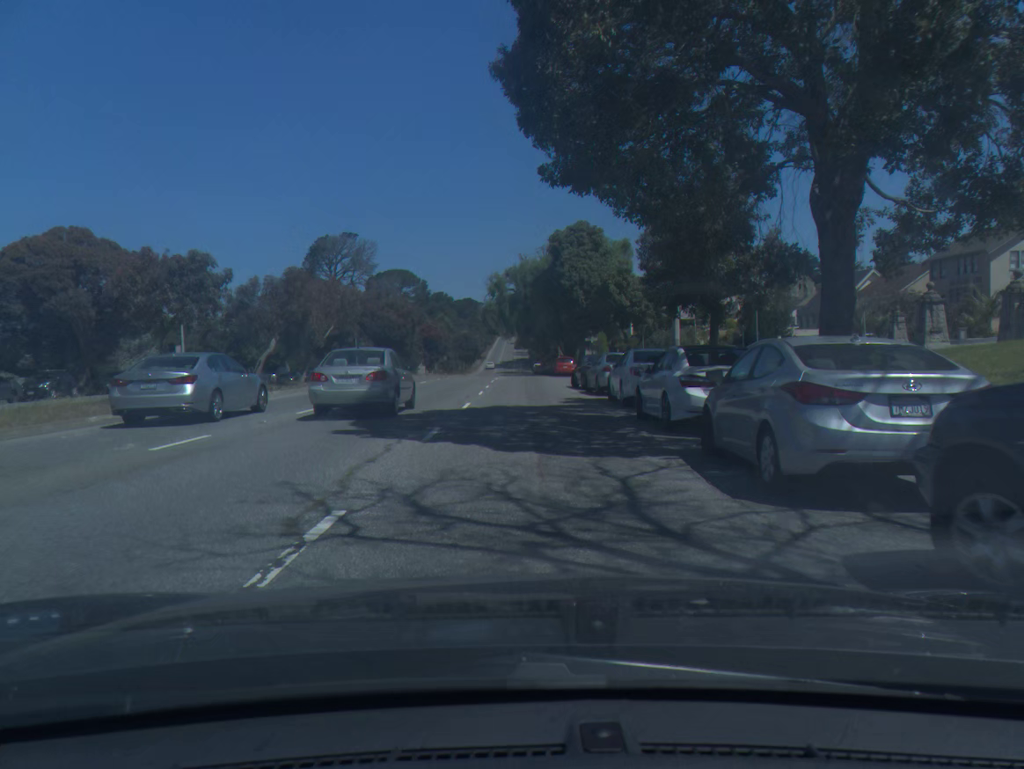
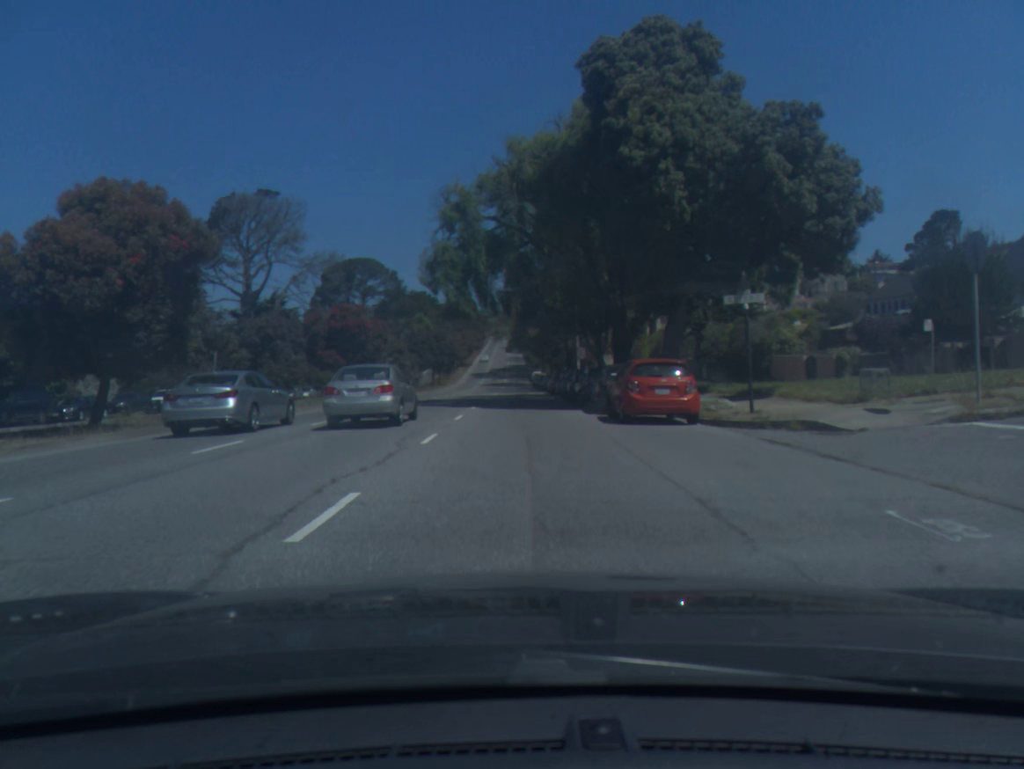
(+0.1, +41.4) m; 0°
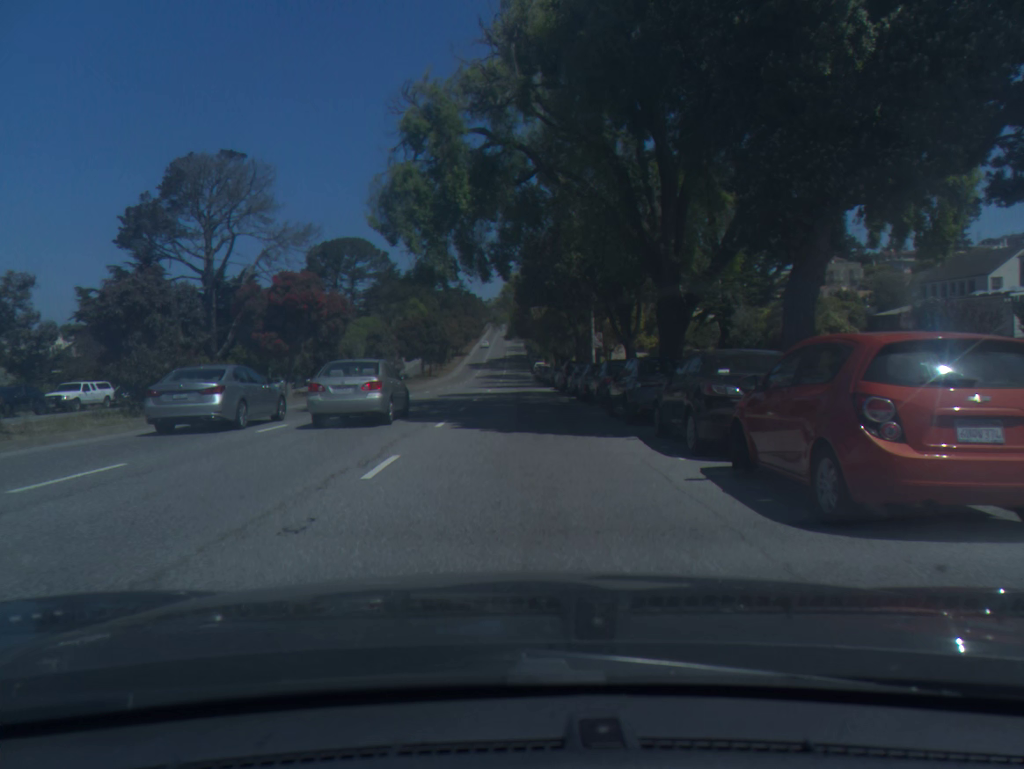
(0.0, +11.8) m; 0°
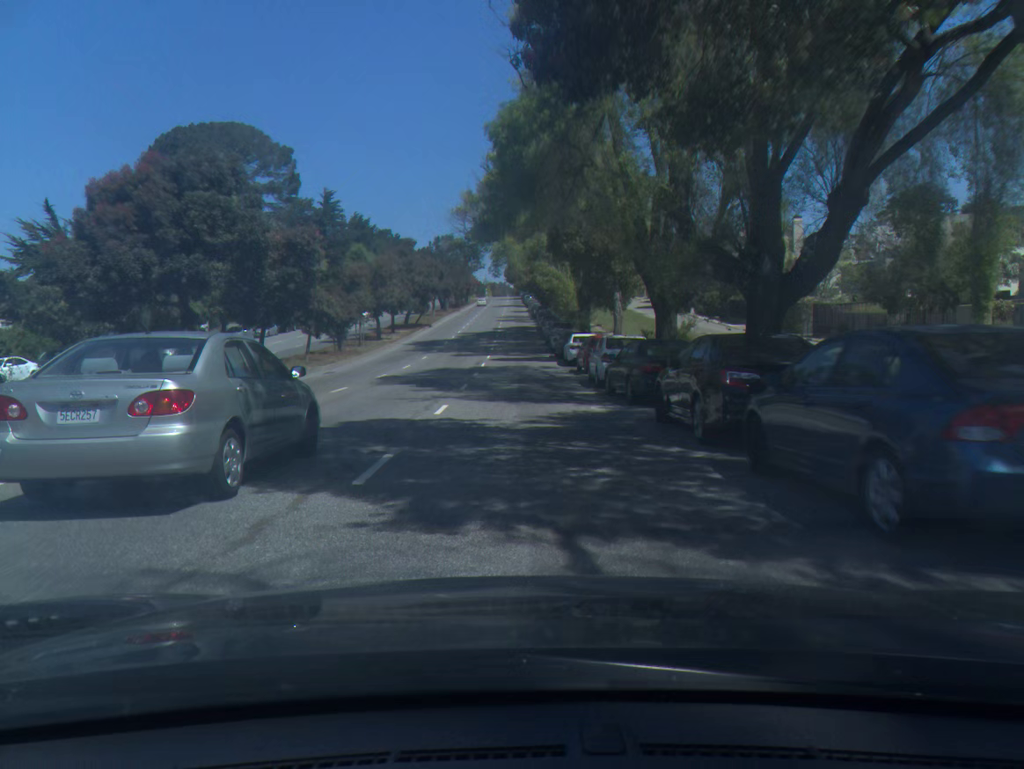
(-0.4, +65.6) m; 0°
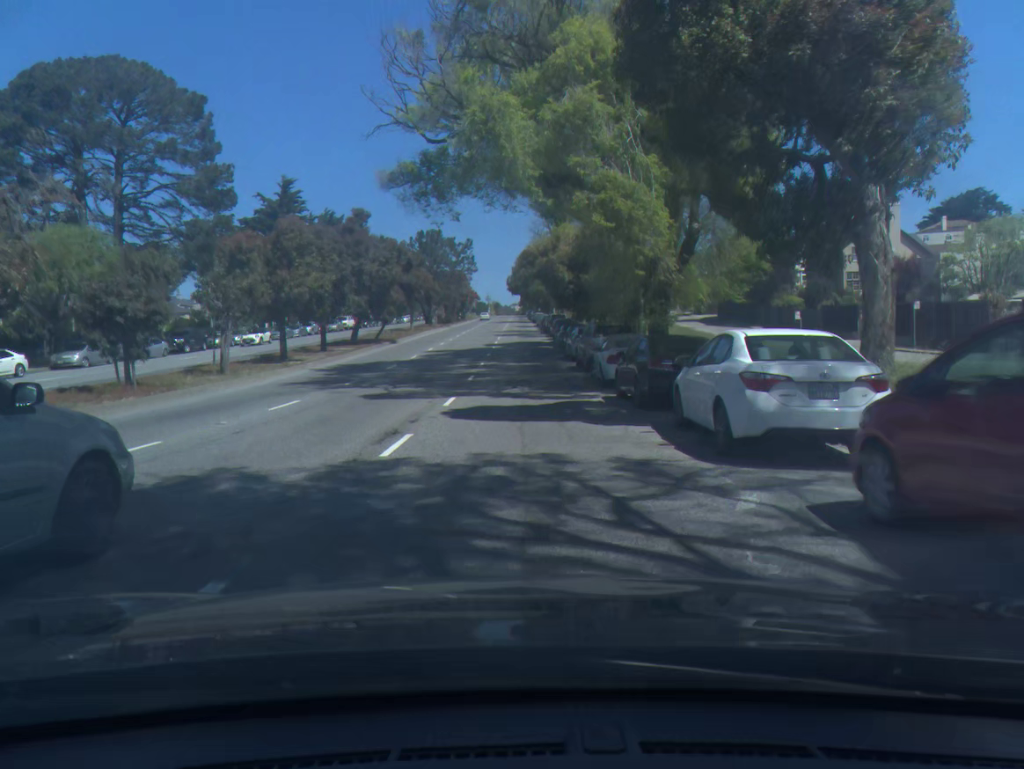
(0.0, +27.1) m; 0°
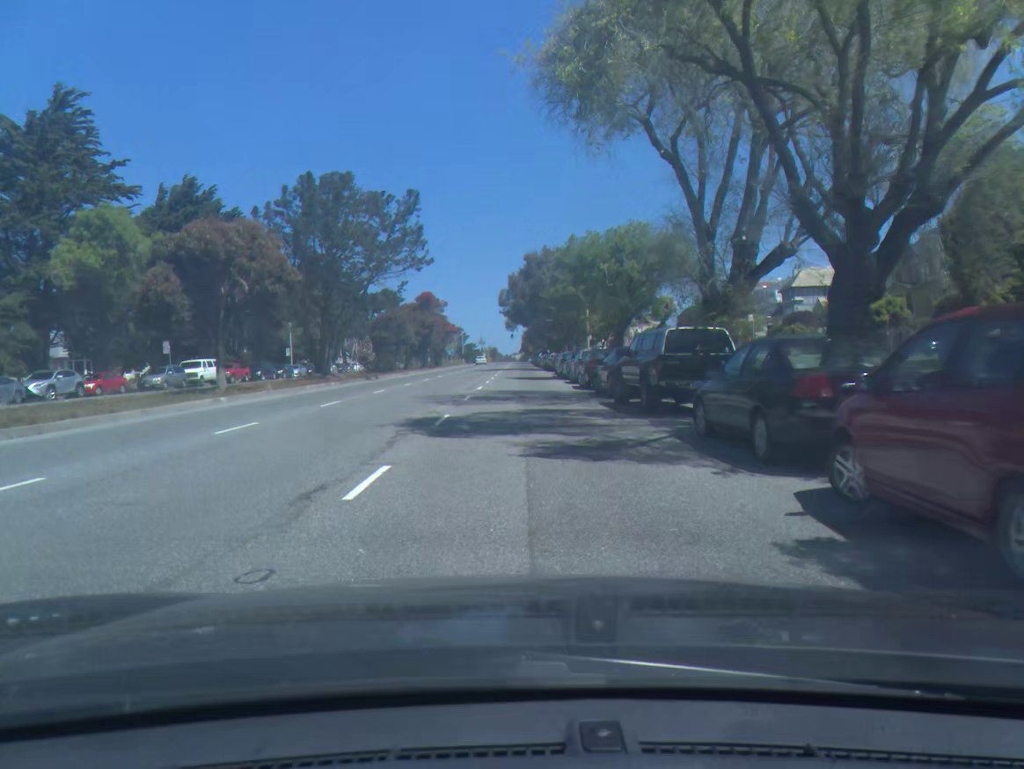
(0.0, +53.0) m; 0°
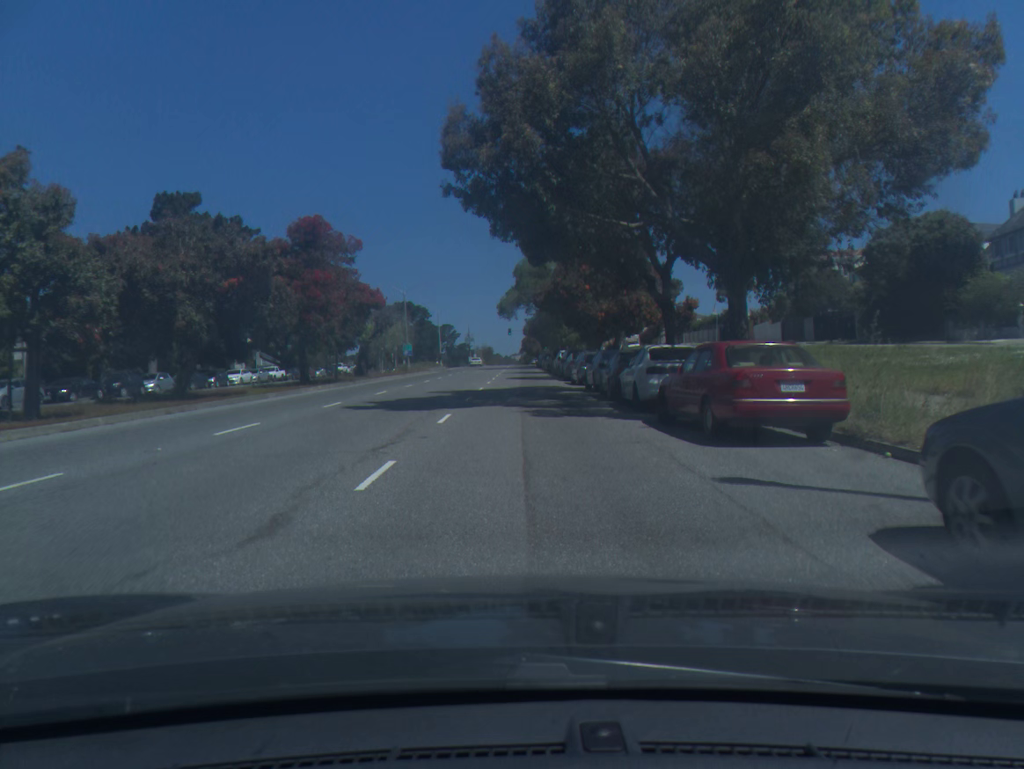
(-0.1, +50.1) m; 0°
